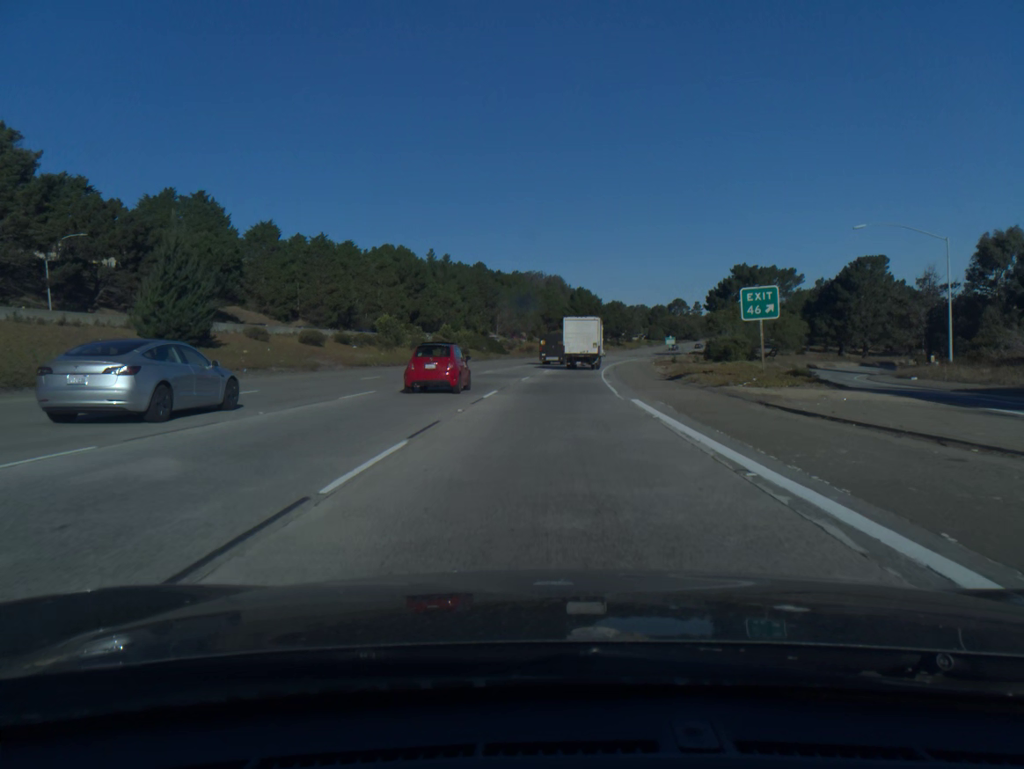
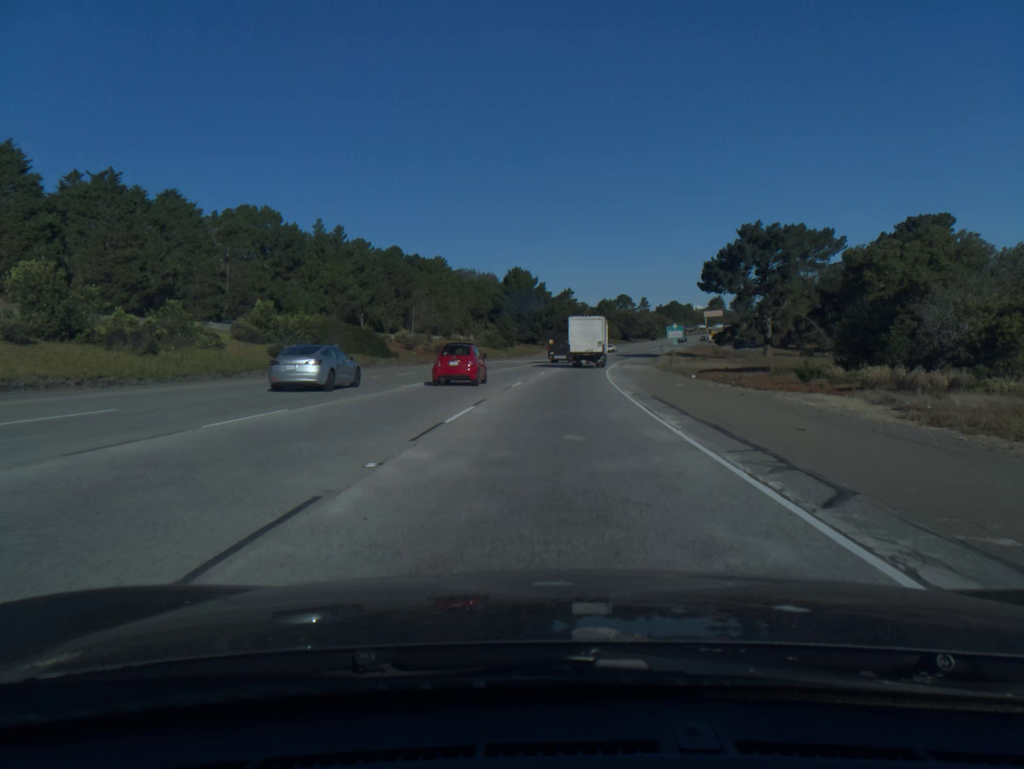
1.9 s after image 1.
(+2.1, +51.2) m; +5°
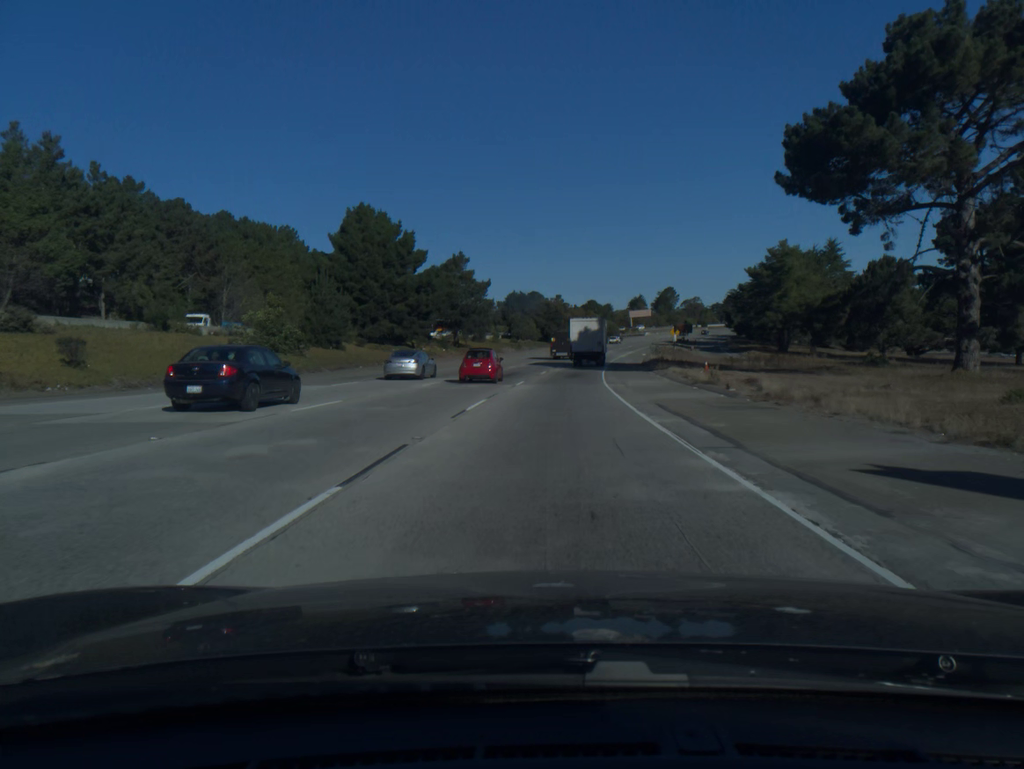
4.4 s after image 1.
(+4.0, +67.5) m; +7°
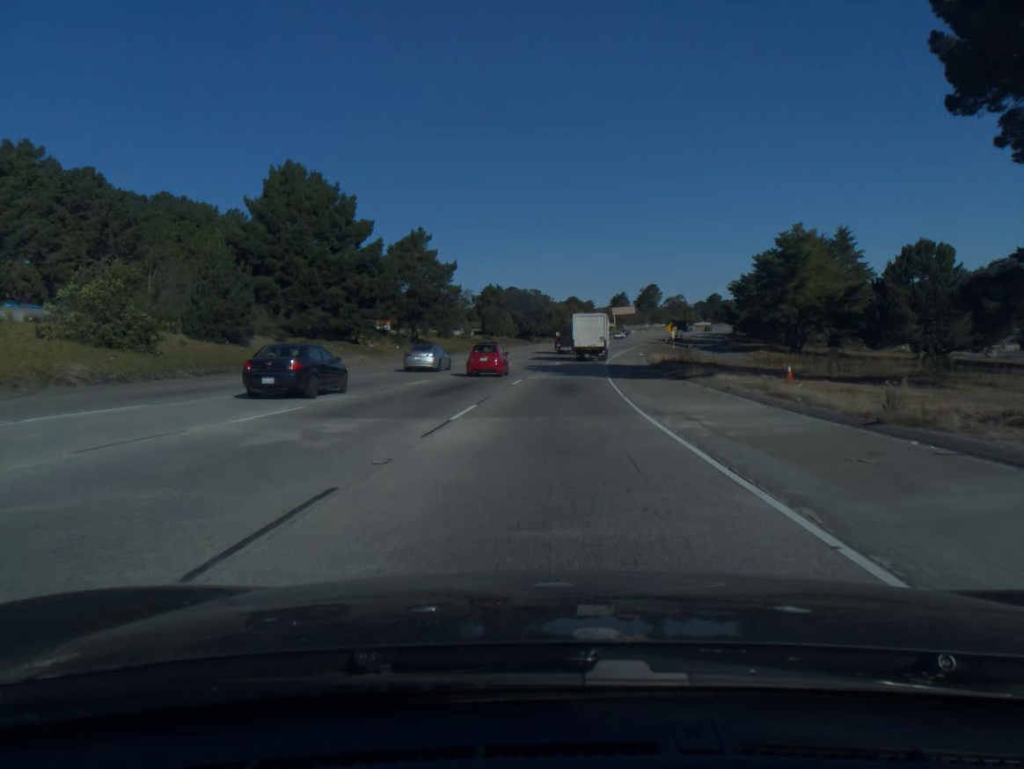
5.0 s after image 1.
(+0.2, +17.8) m; +1°
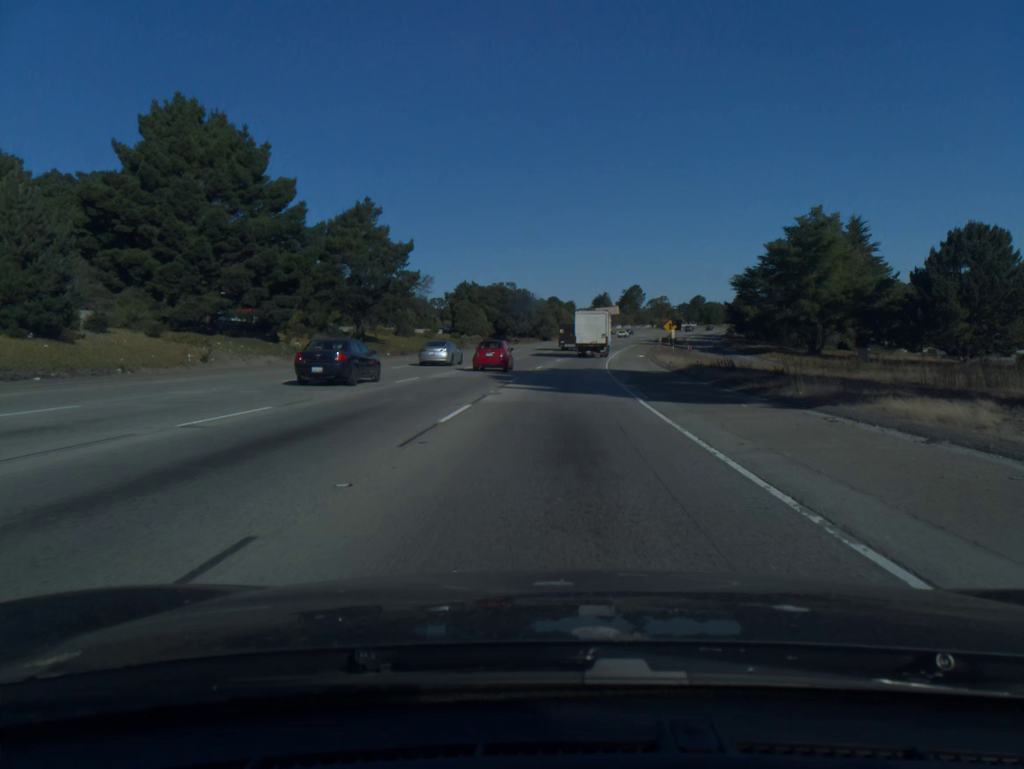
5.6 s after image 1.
(+0.2, +16.5) m; +2°
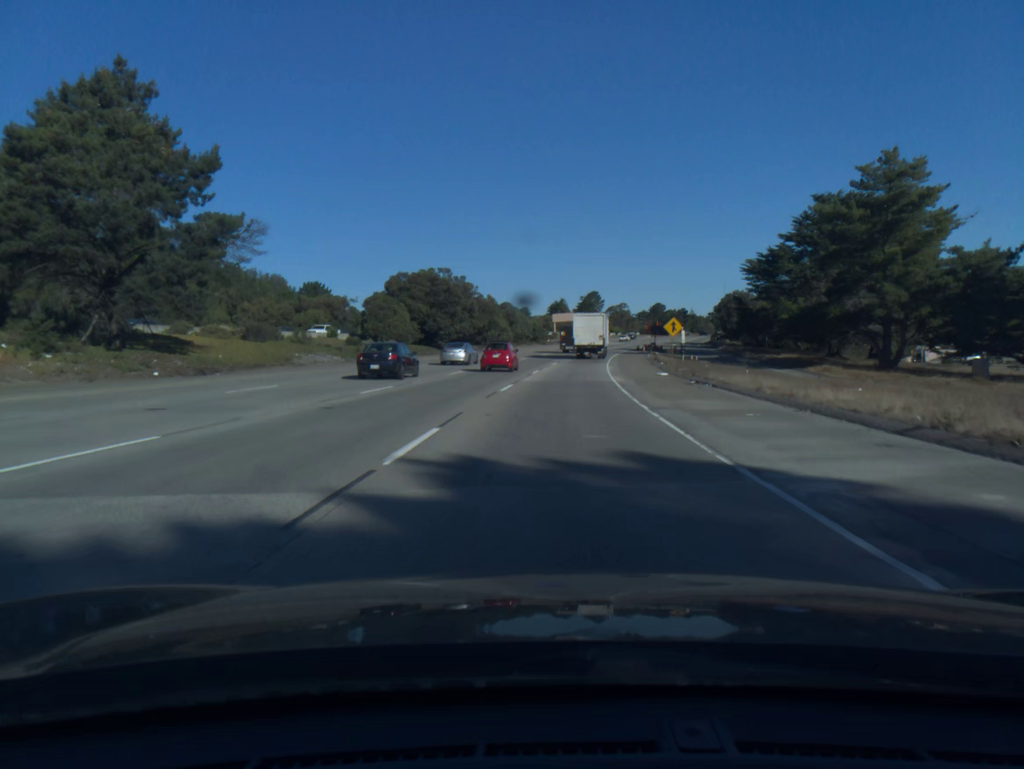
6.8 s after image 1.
(+0.9, +33.2) m; +3°
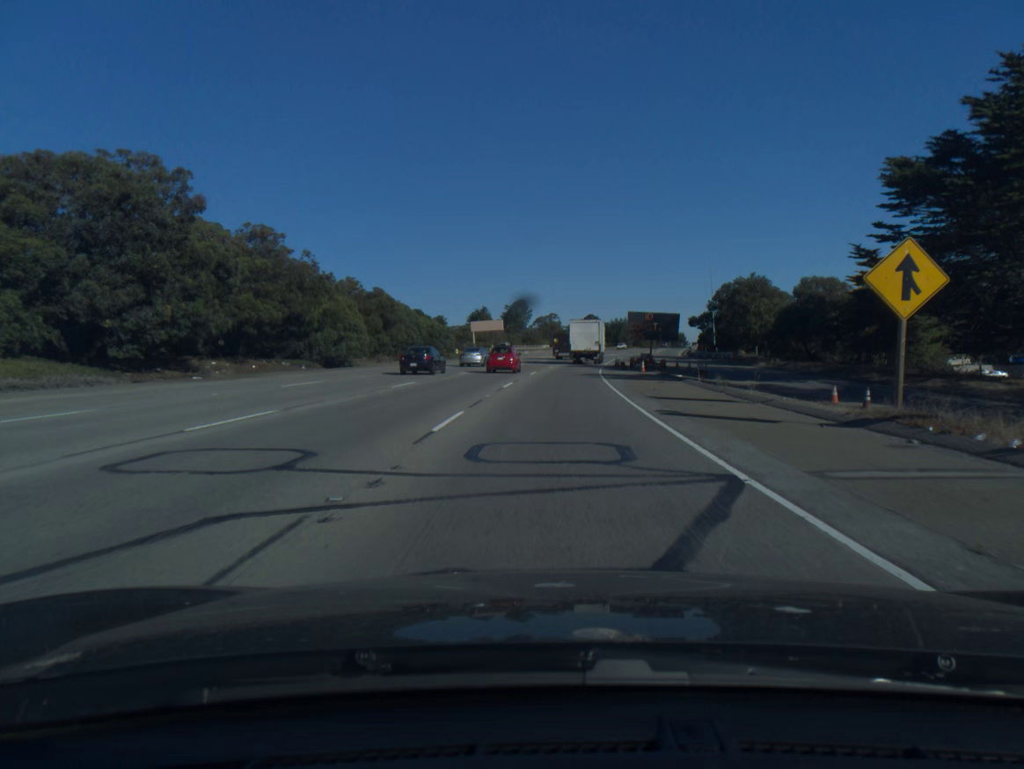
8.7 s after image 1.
(+2.6, +52.8) m; +6°
